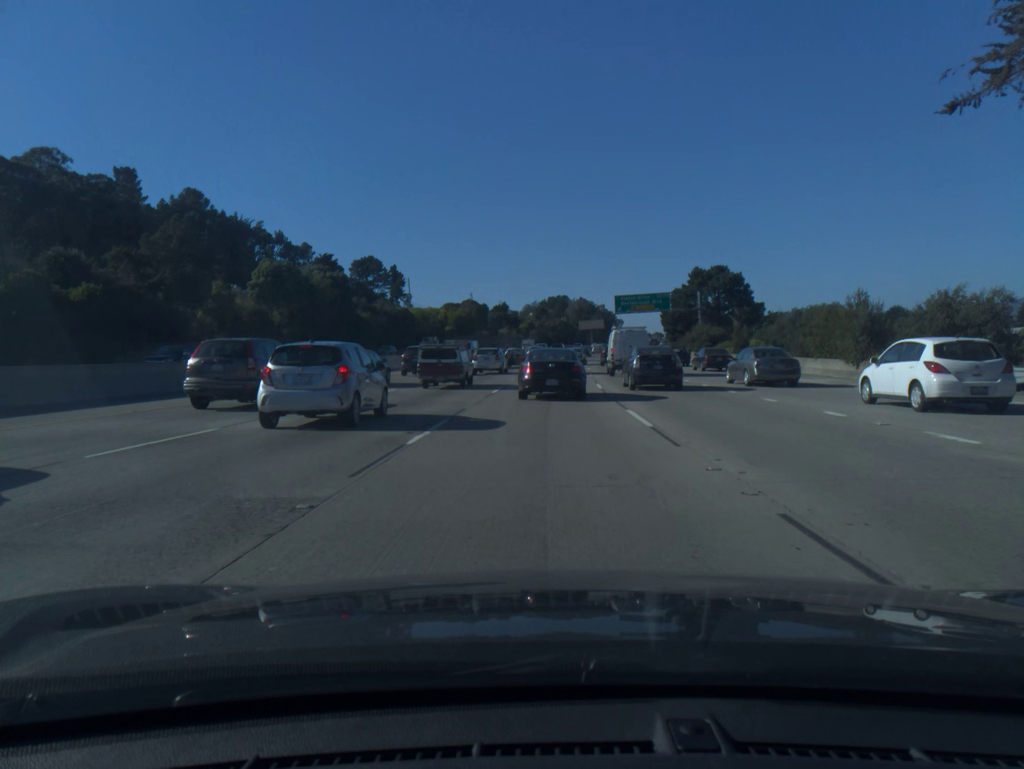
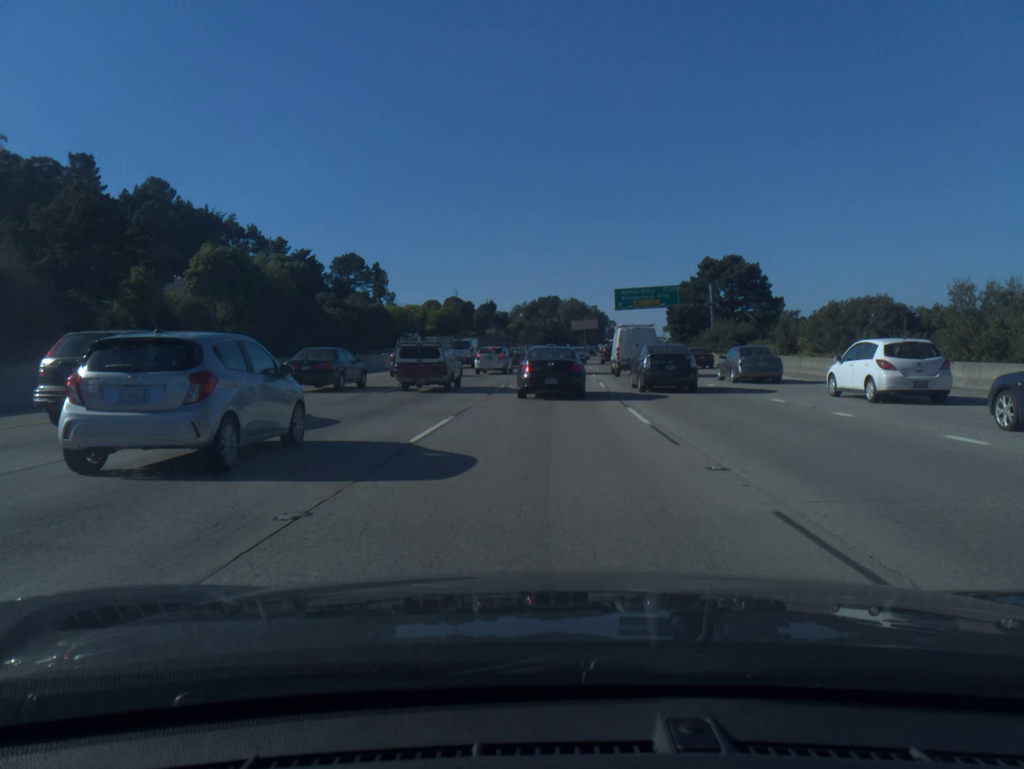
(+0.1, +14.3) m; +1°
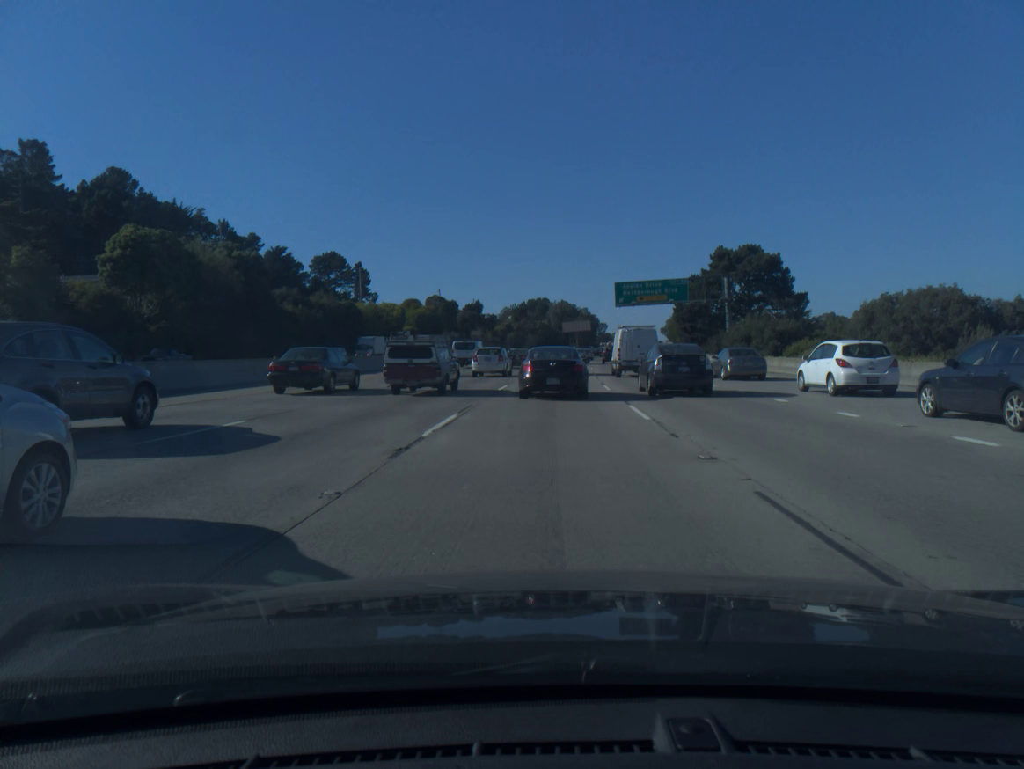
(0.0, +13.9) m; +1°
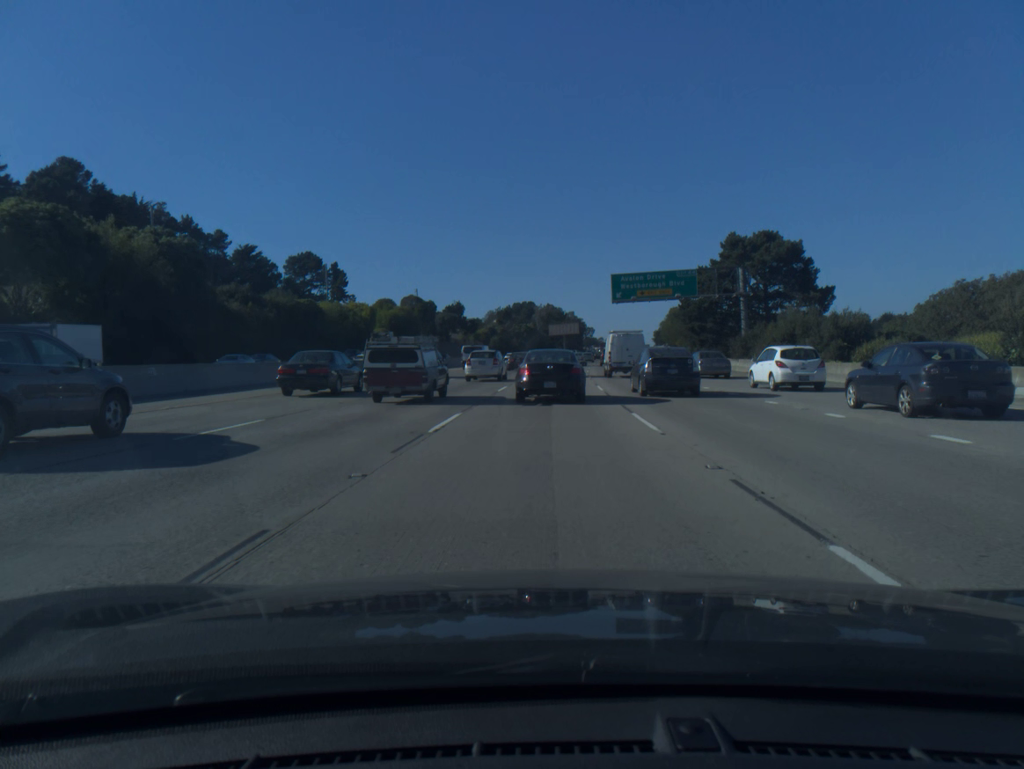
(+0.2, +13.3) m; +1°
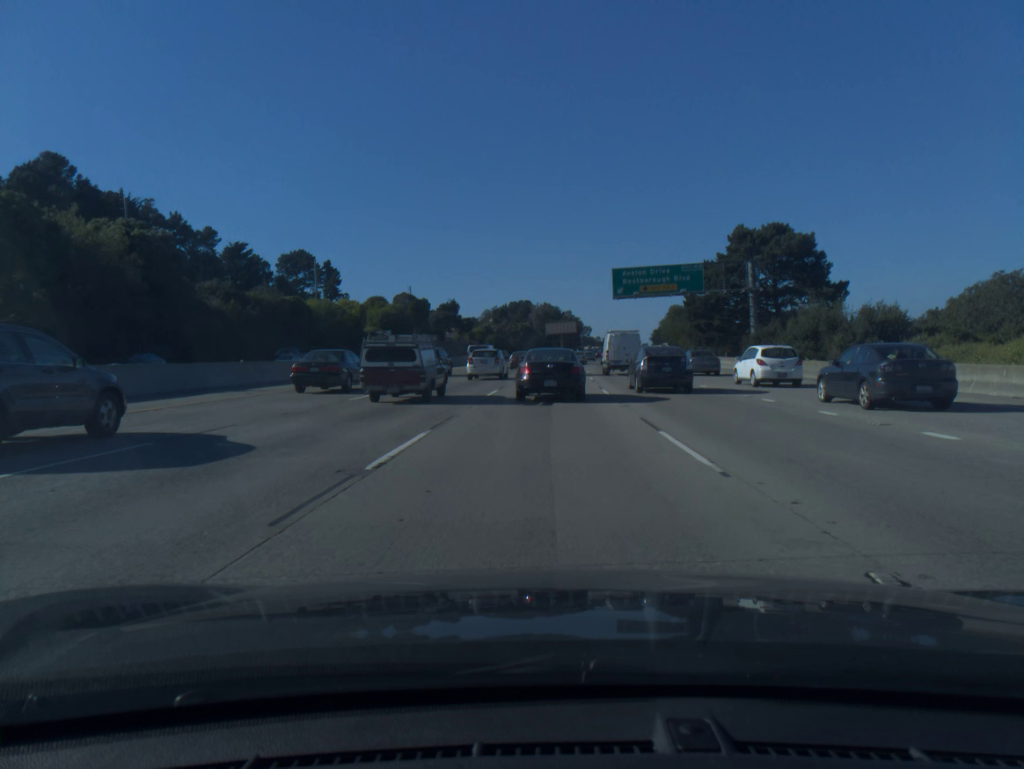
(0.0, +4.3) m; 0°
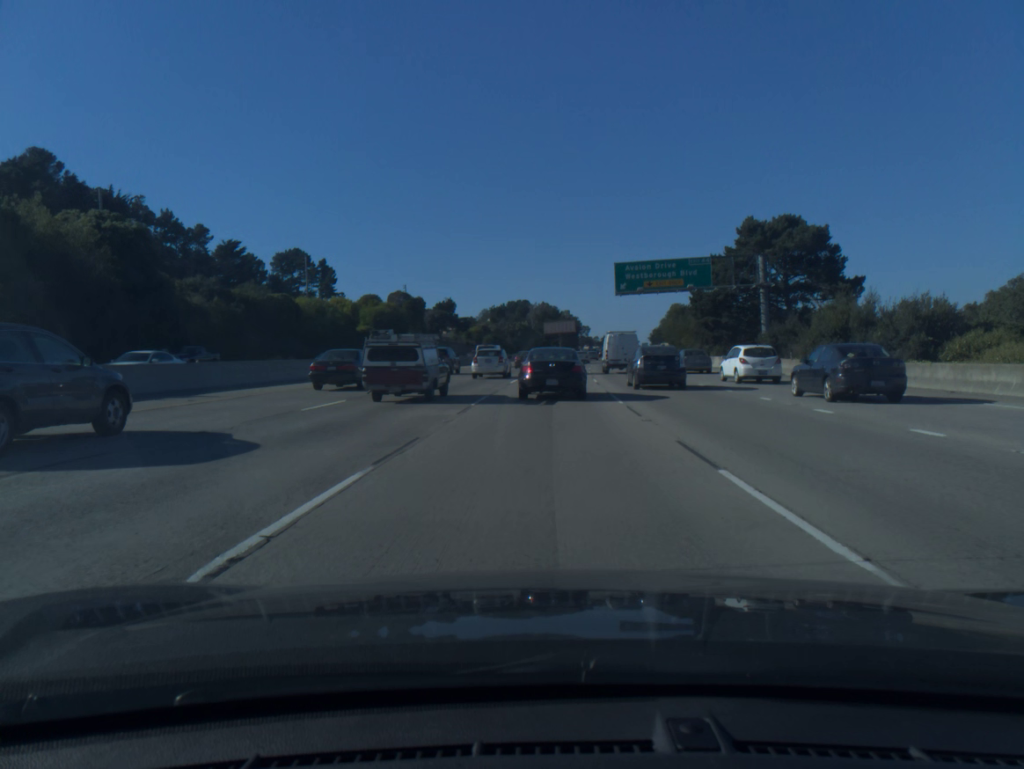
(0.0, +4.2) m; 0°
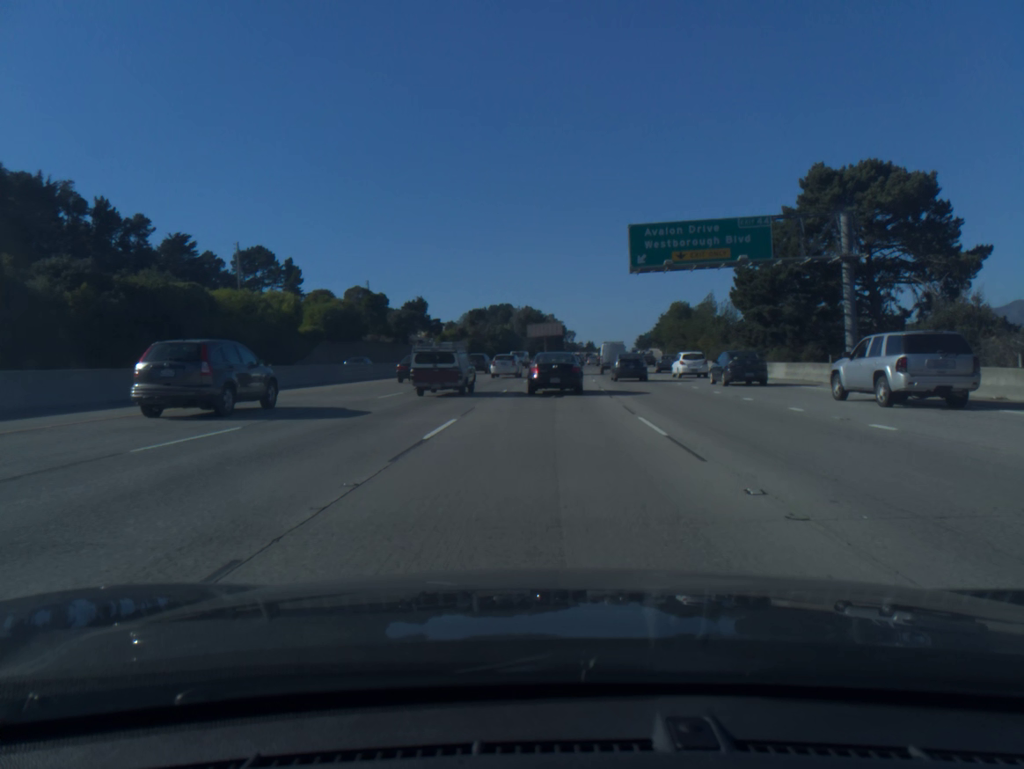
(+0.2, +21.6) m; +1°
